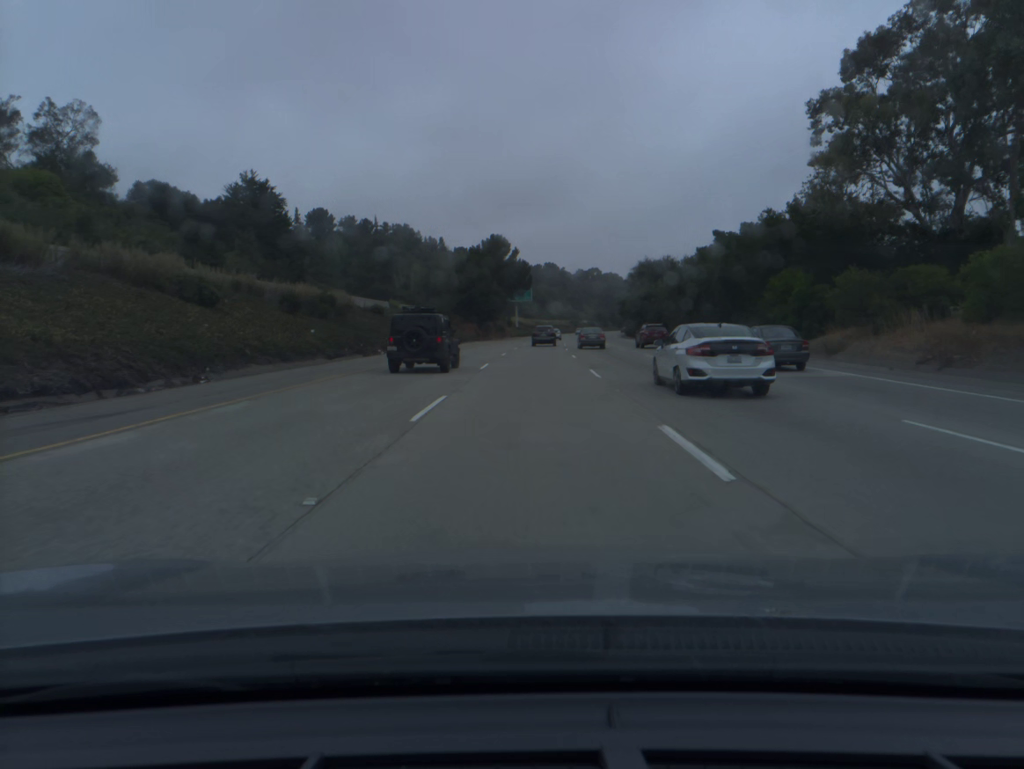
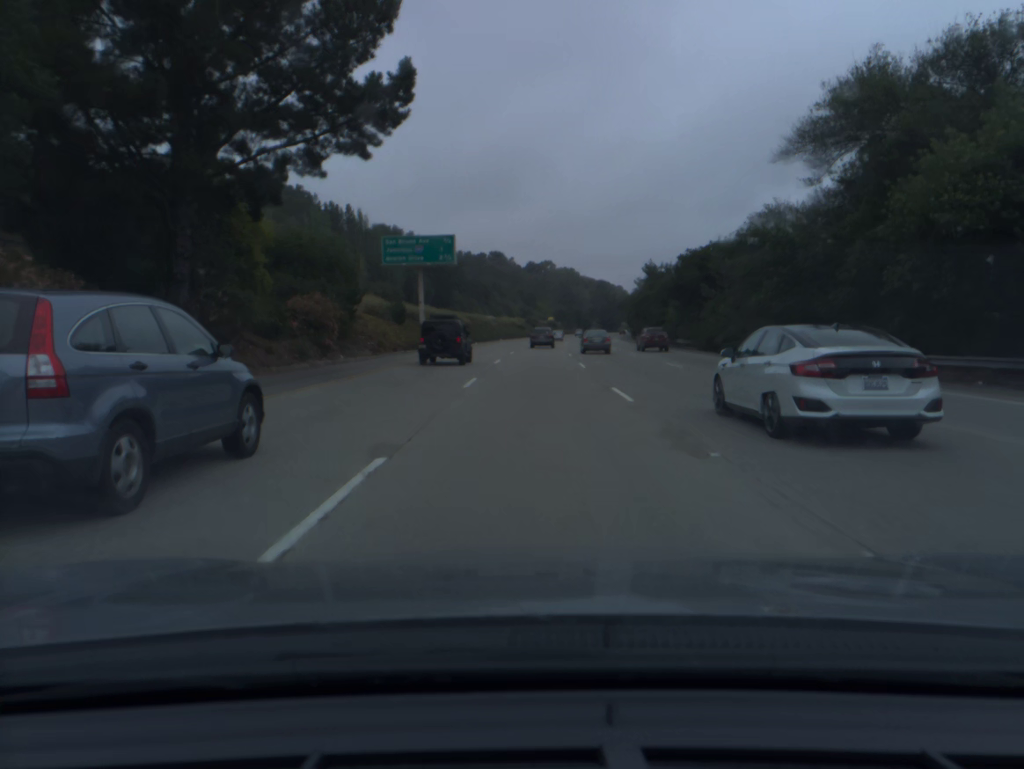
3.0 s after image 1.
(+3.4, +94.9) m; +4°
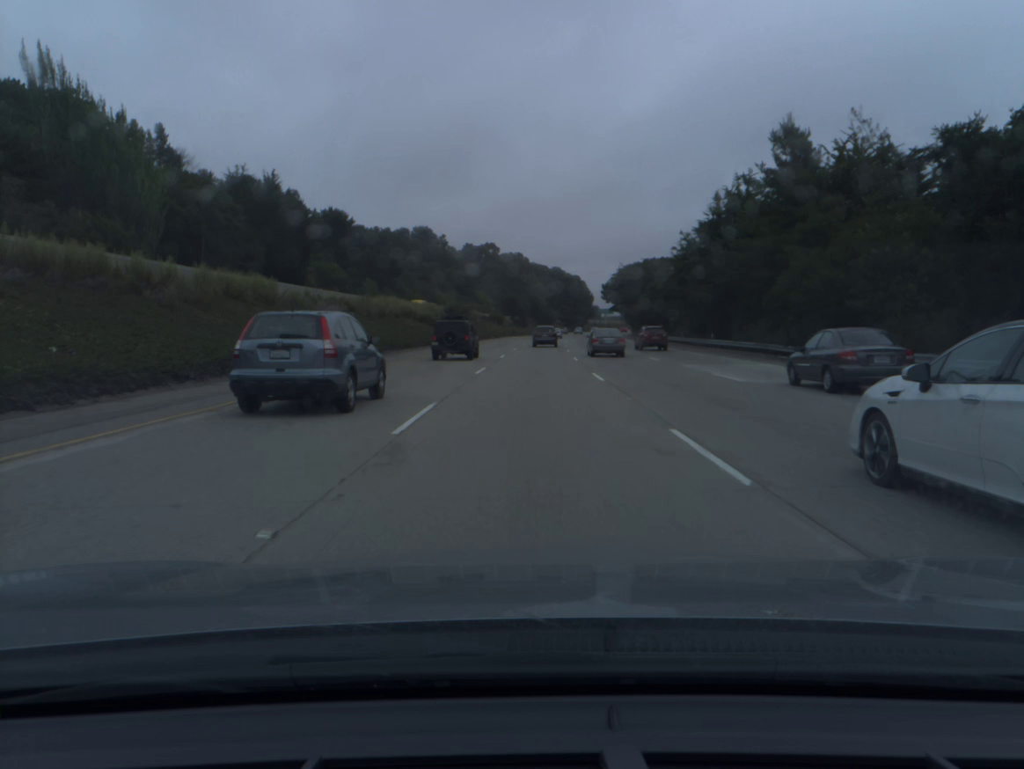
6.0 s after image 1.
(+3.5, +95.9) m; +4°
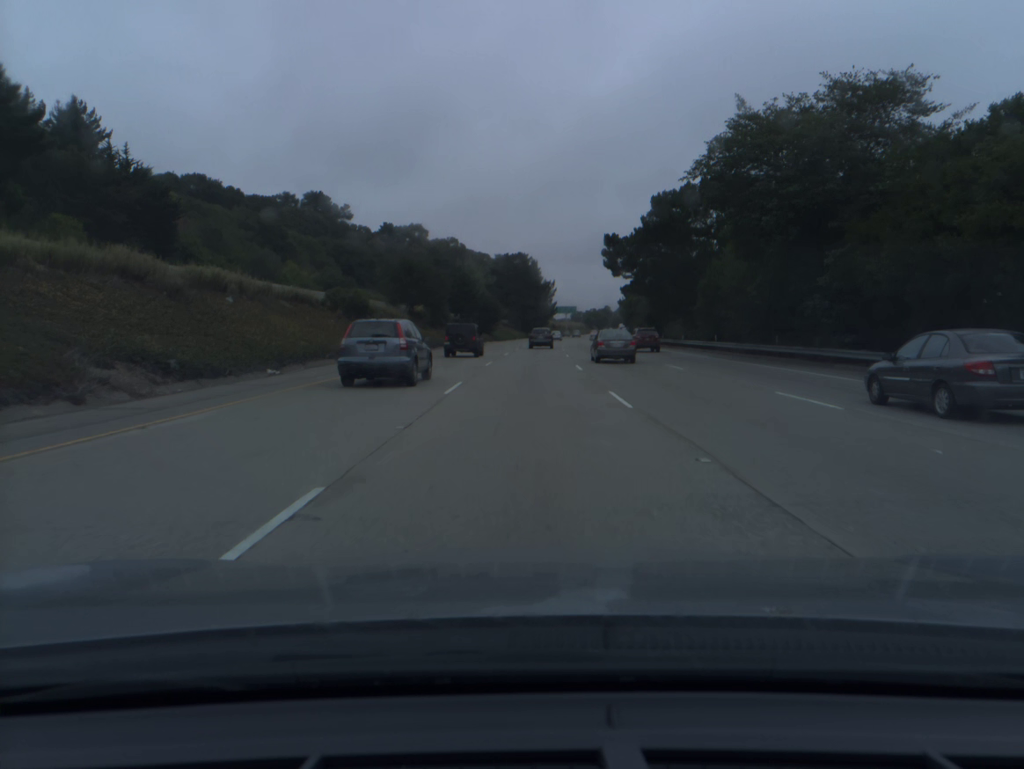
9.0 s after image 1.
(+3.5, +95.3) m; +4°
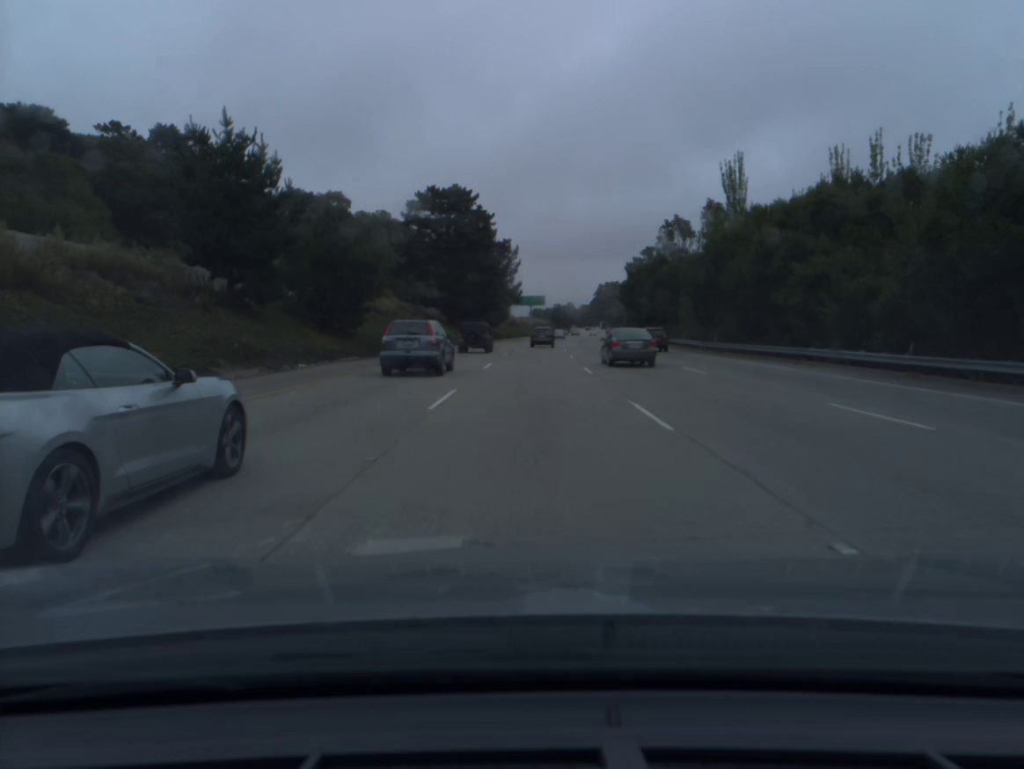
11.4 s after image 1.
(+2.0, +76.4) m; +3°
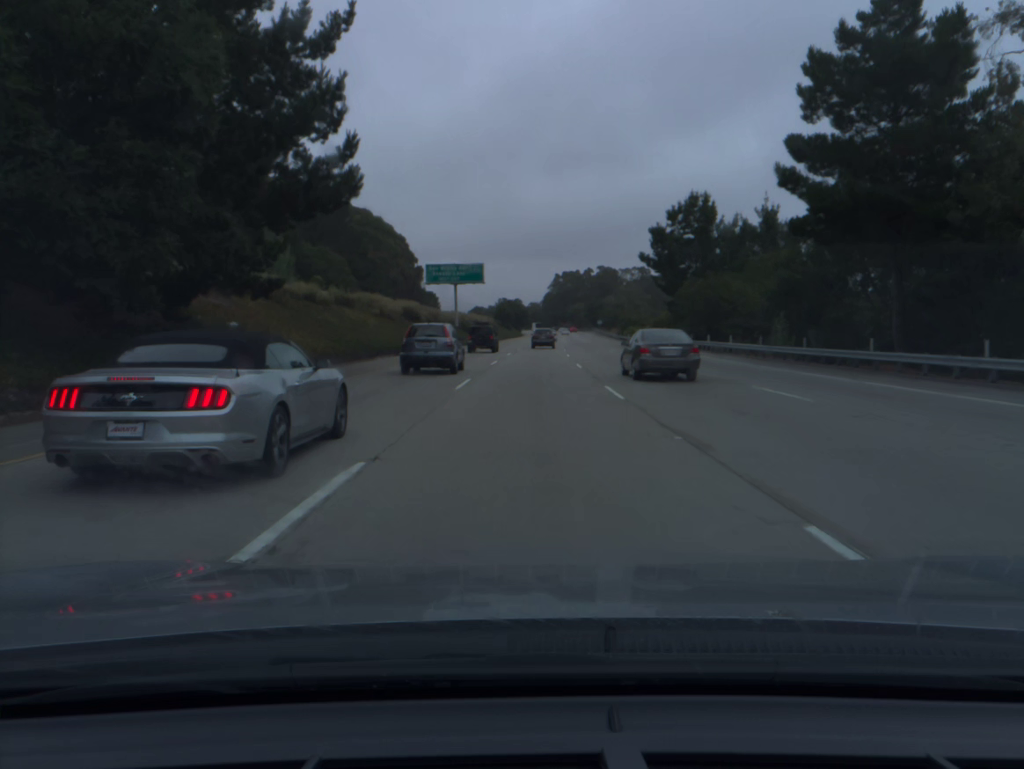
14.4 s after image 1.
(+3.6, +96.6) m; +4°
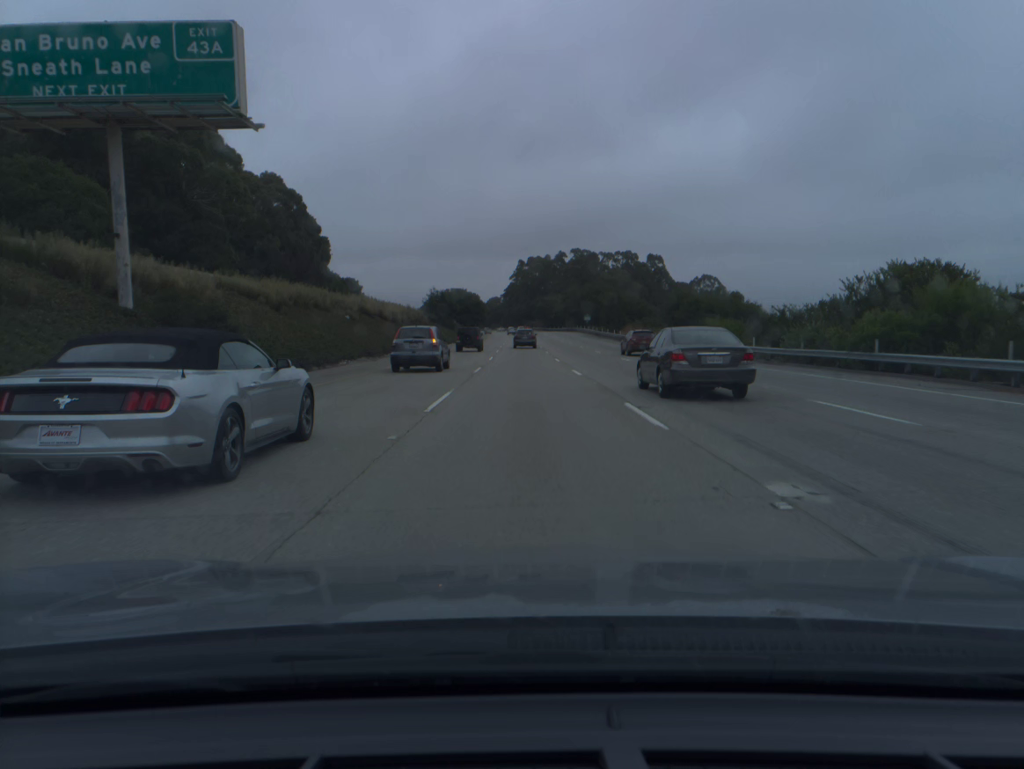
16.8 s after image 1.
(+2.0, +78.1) m; +3°
